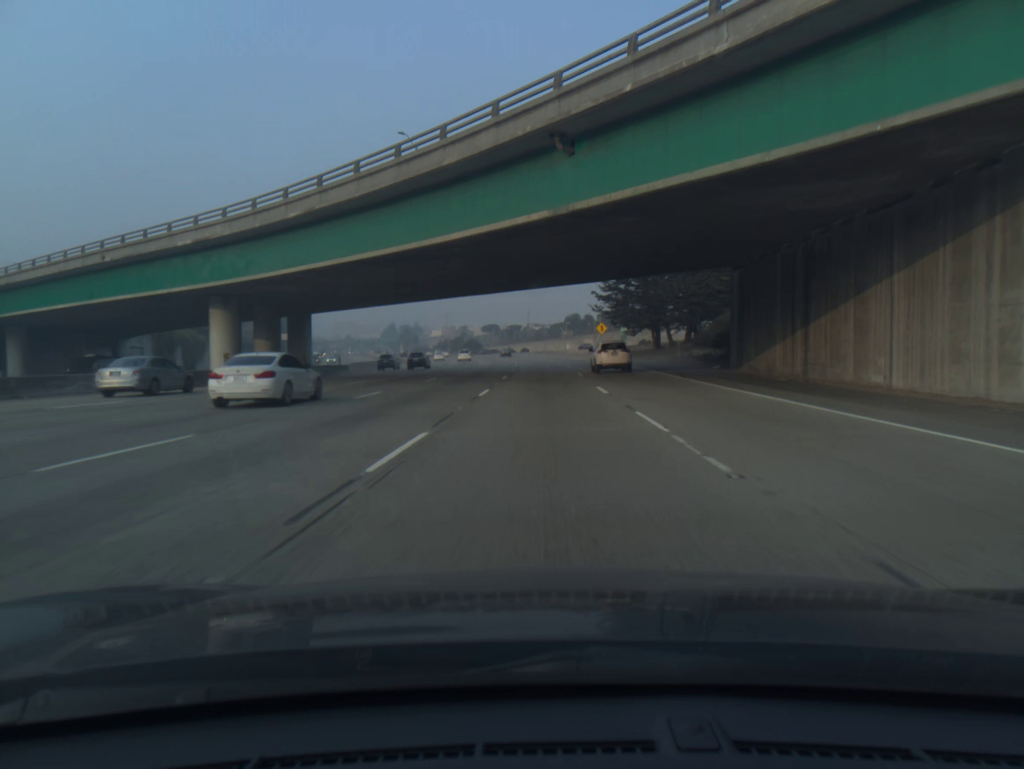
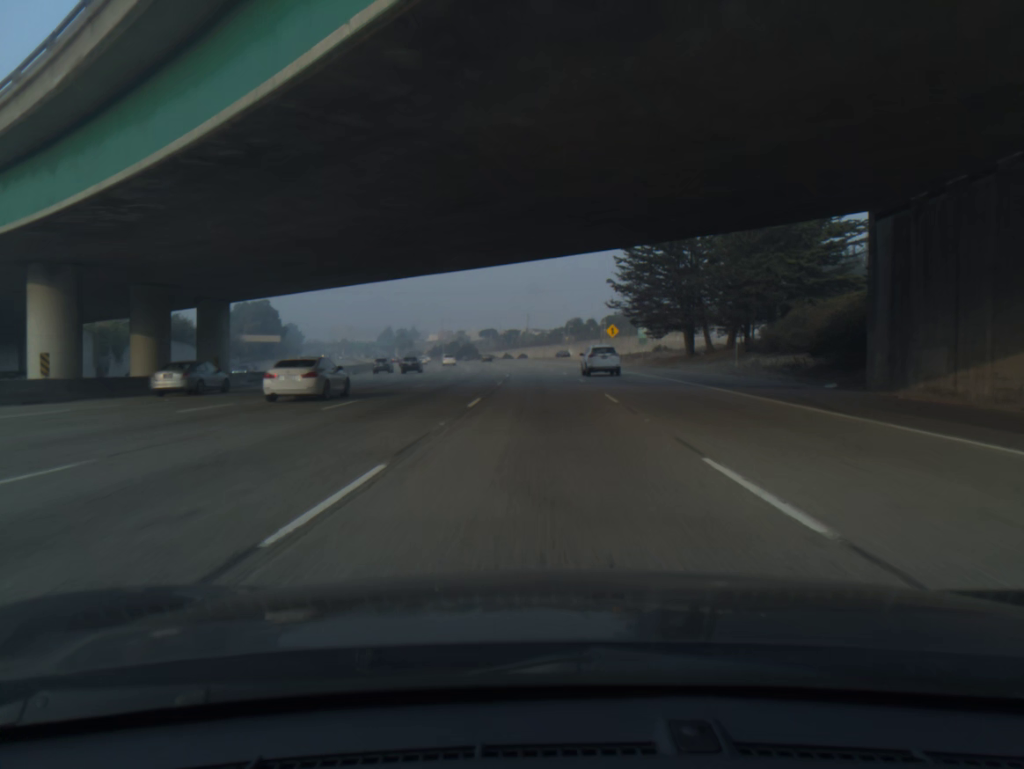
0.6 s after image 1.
(0.0, +17.3) m; 0°
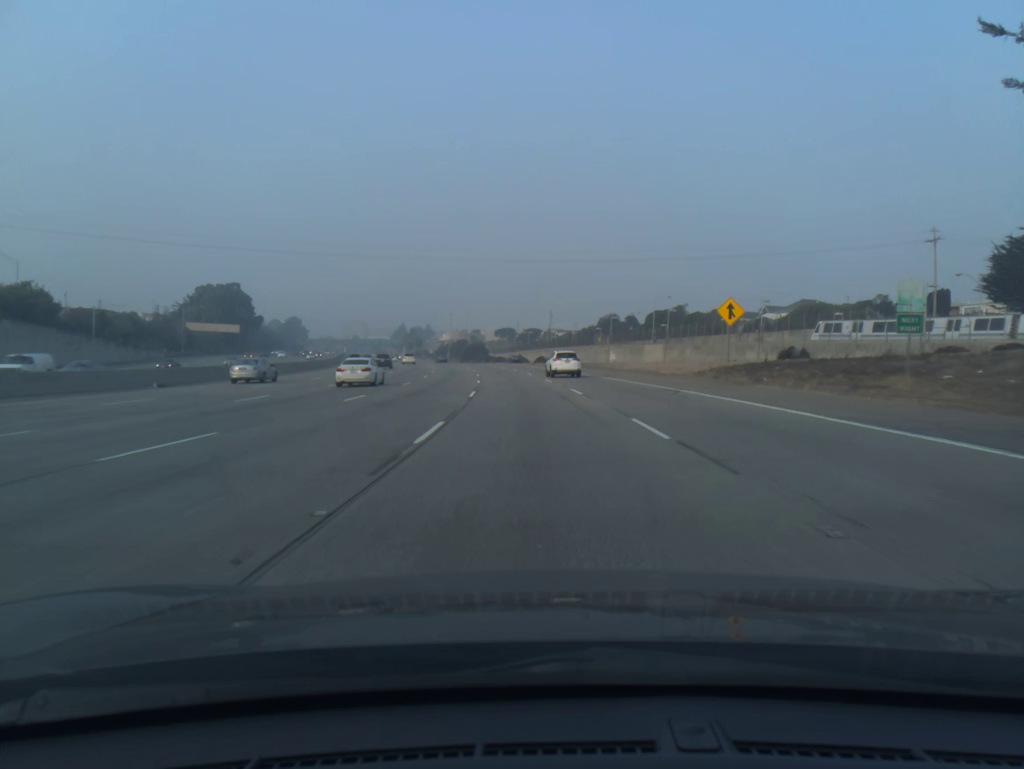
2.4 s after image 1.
(-0.3, +51.6) m; -1°
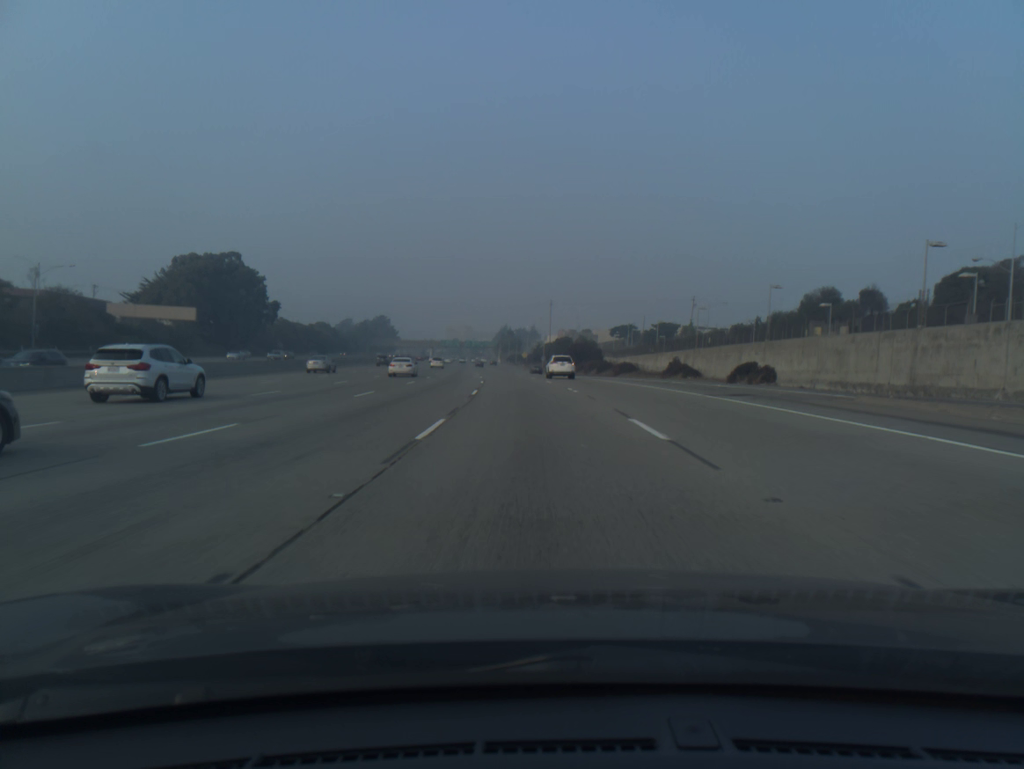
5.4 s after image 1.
(-6.0, +85.4) m; -8°
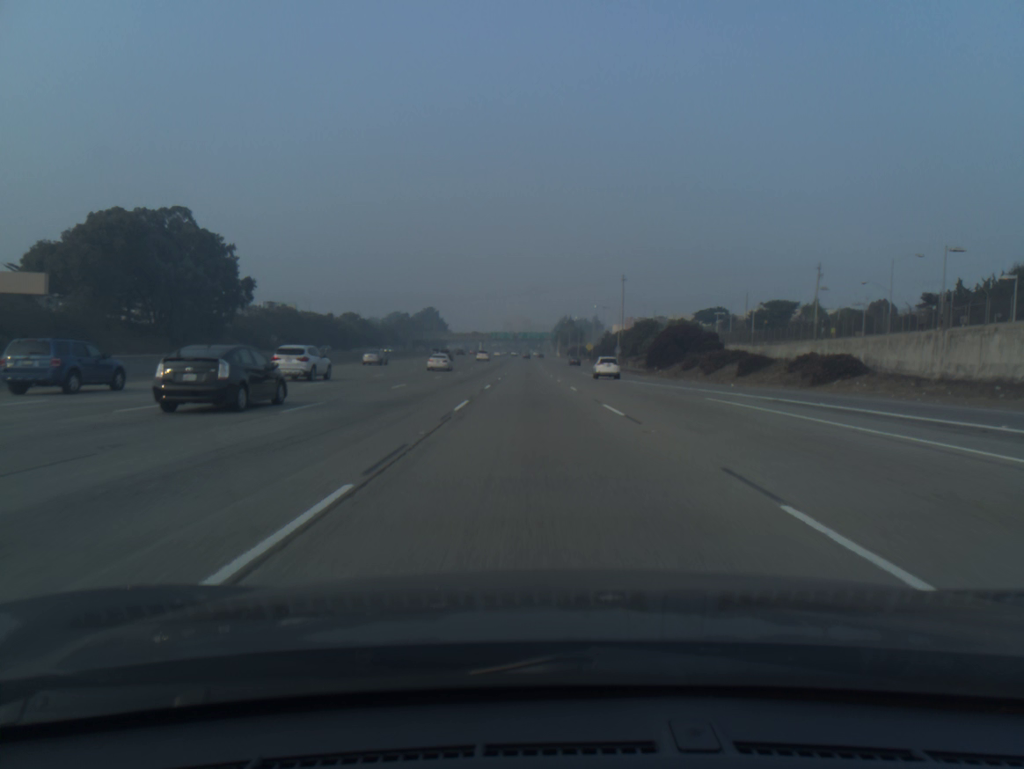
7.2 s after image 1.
(-2.1, +51.6) m; -4°
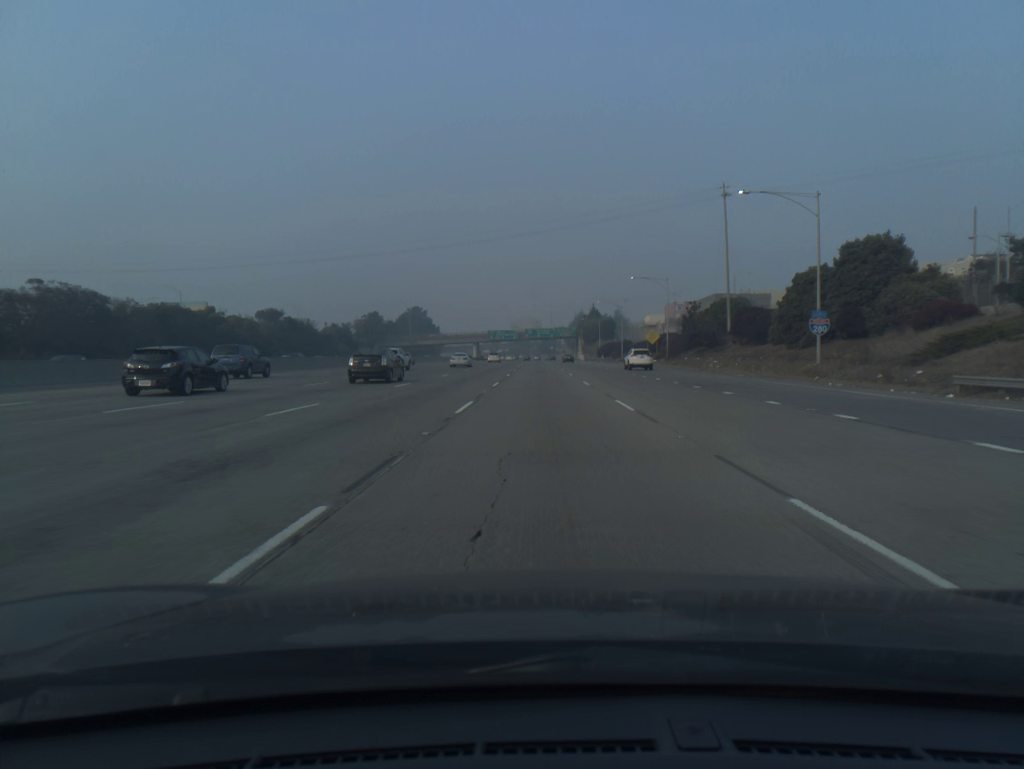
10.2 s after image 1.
(-1.7, +86.9) m; -1°
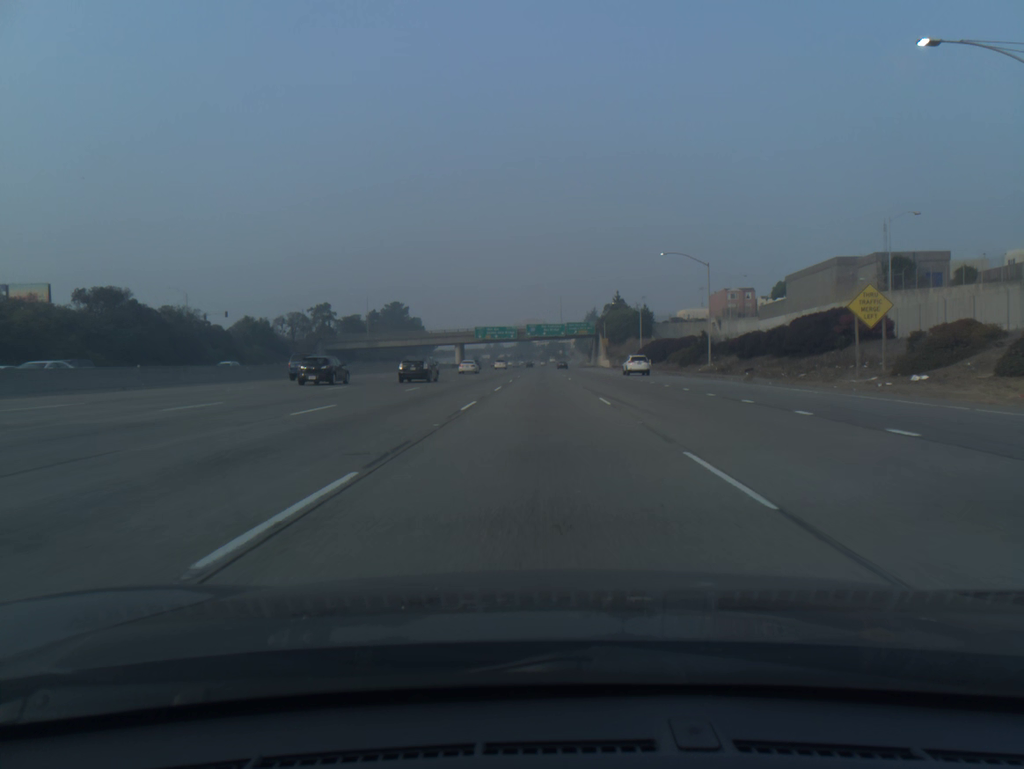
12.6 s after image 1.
(-0.1, +69.3) m; 0°
